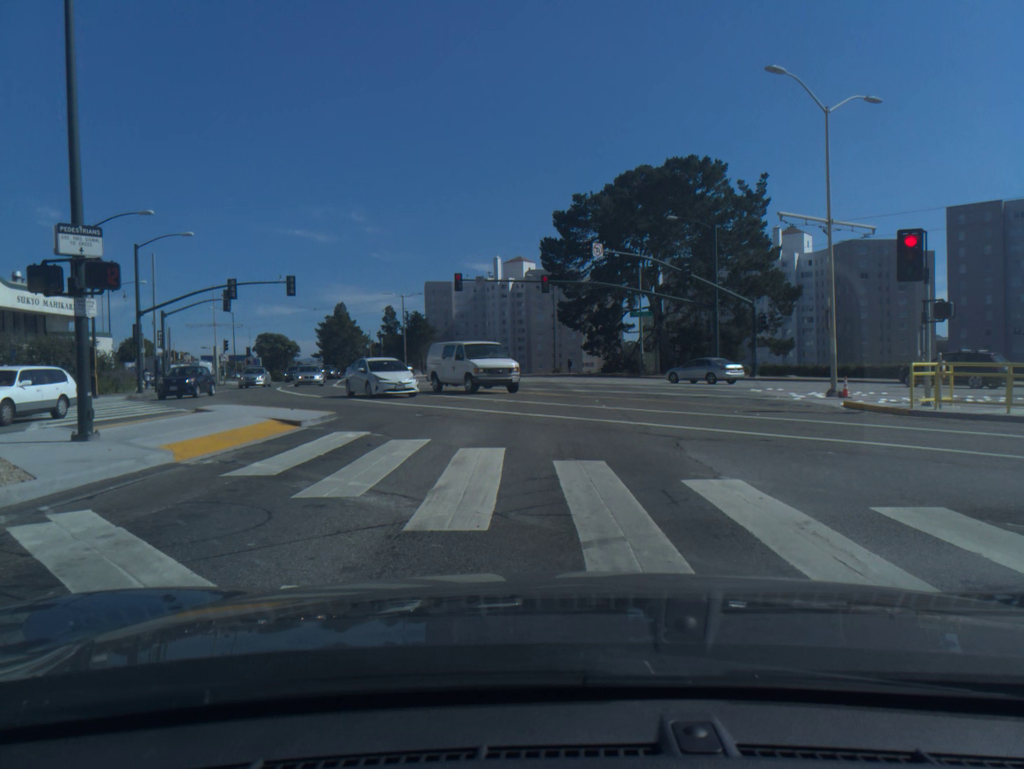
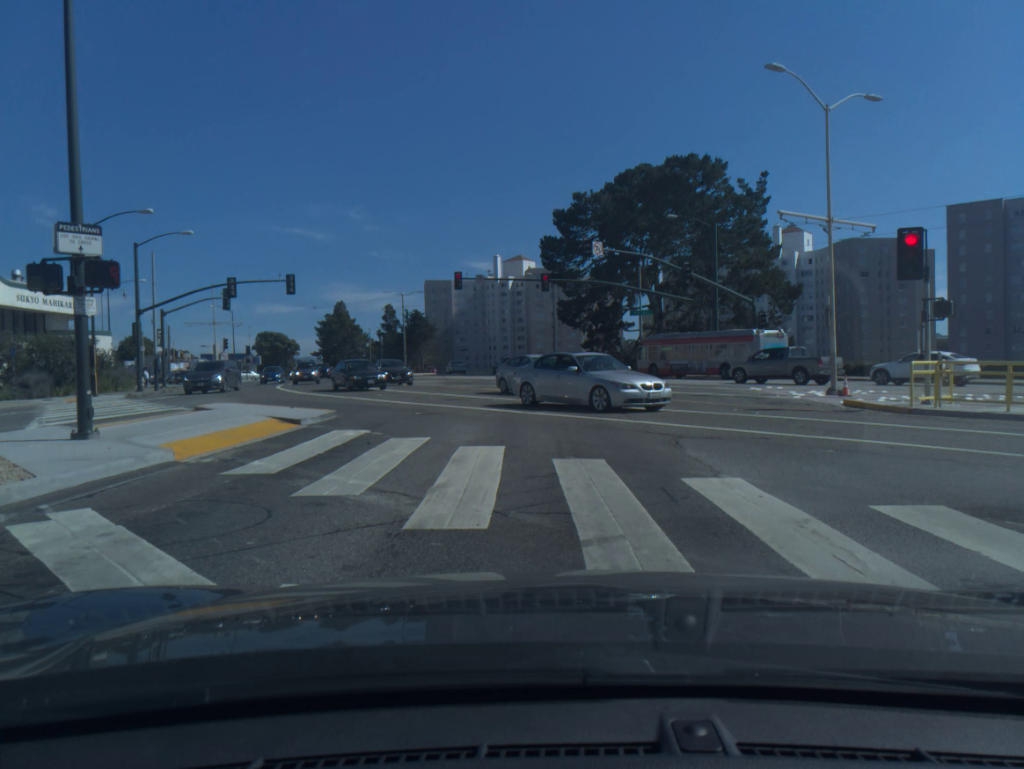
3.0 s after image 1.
(0.0, 0.0) m; 0°
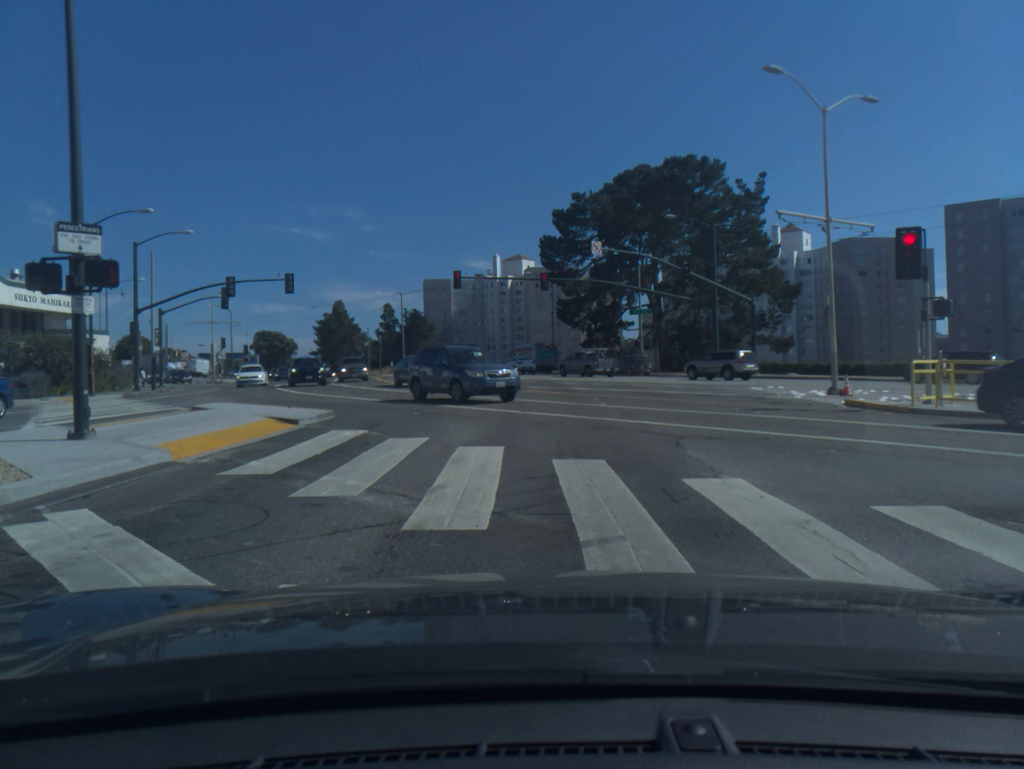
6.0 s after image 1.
(0.0, 0.0) m; 0°
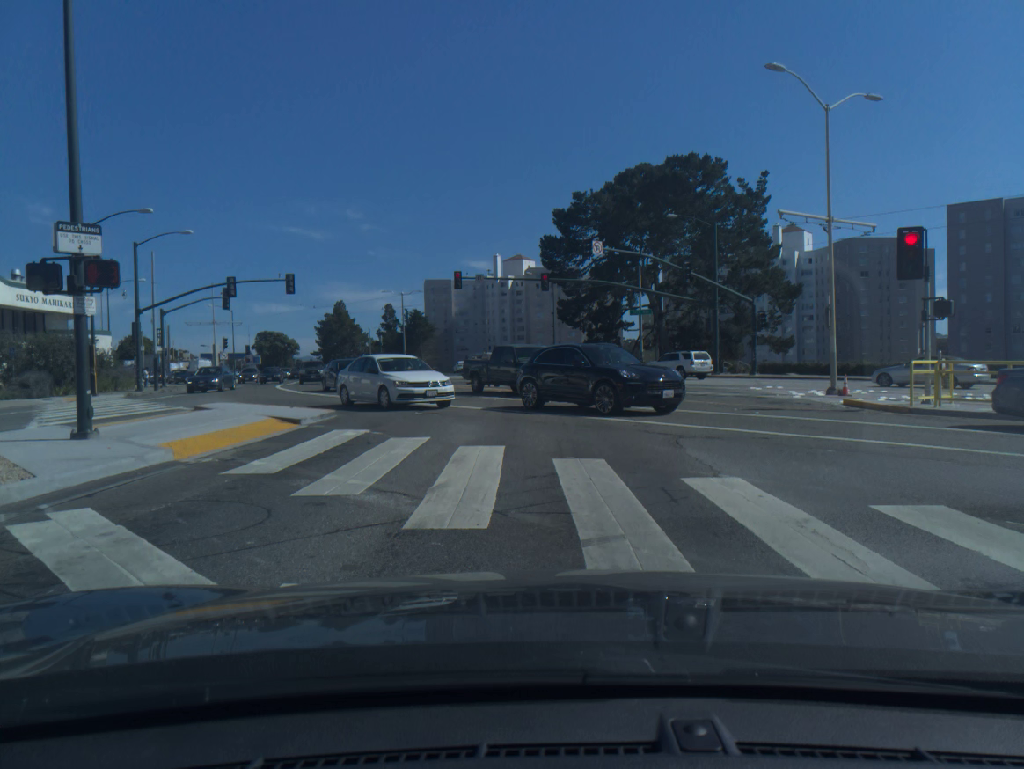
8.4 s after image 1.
(0.0, 0.0) m; 0°
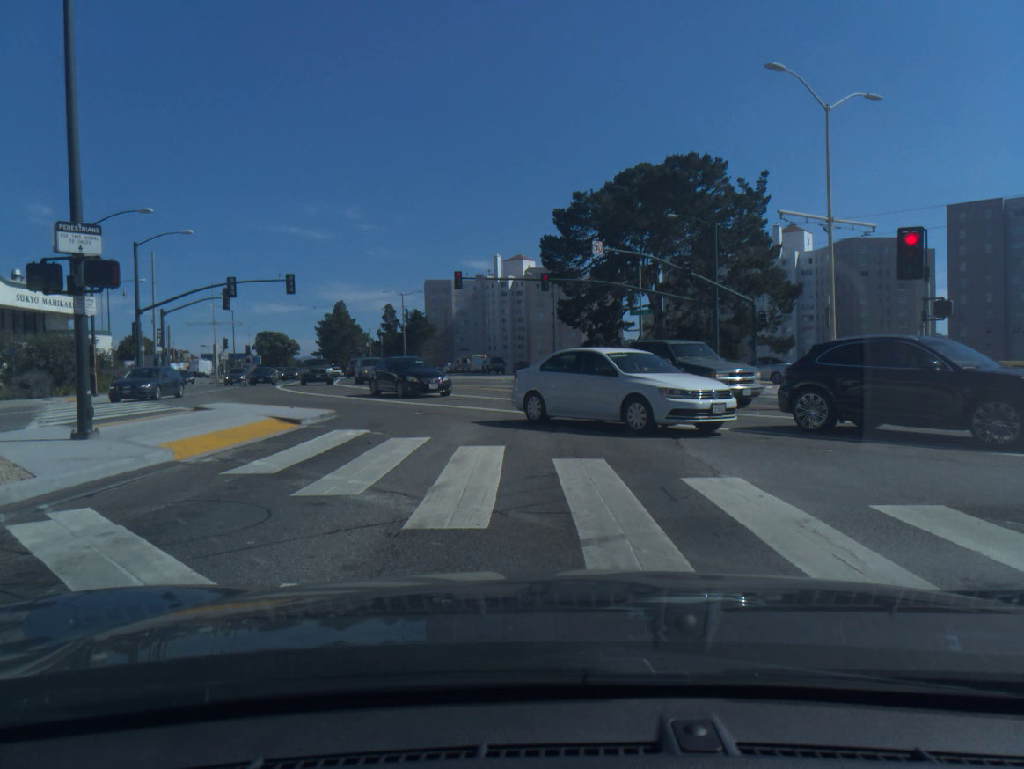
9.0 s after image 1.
(0.0, 0.0) m; 0°
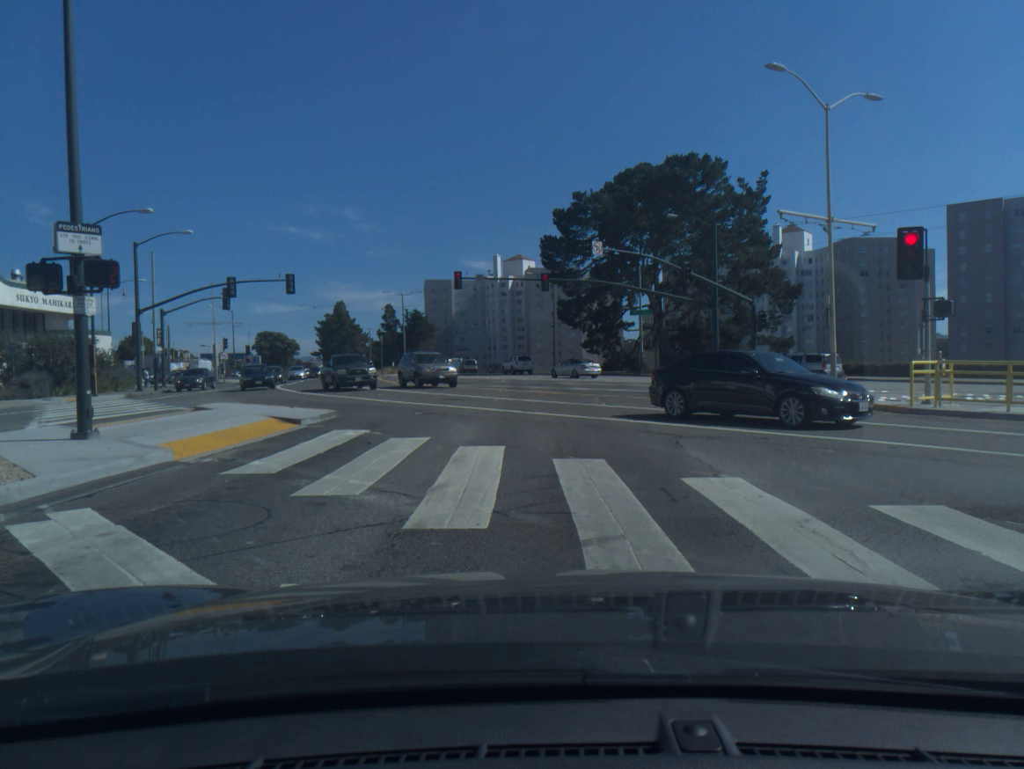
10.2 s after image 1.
(0.0, 0.0) m; 0°
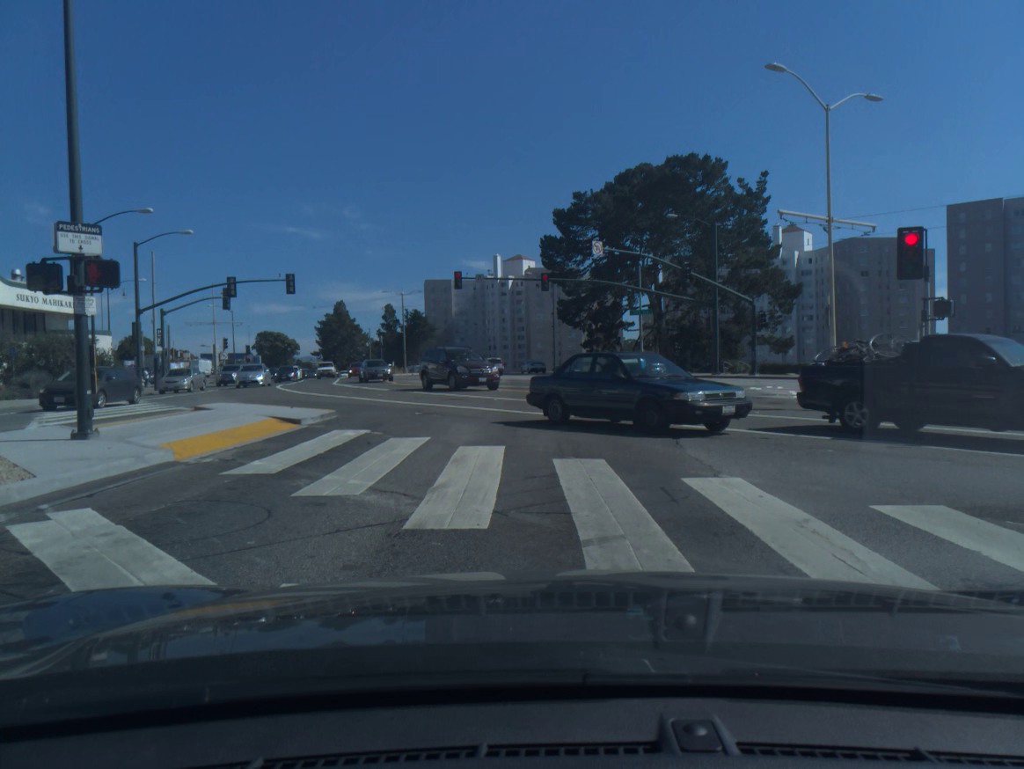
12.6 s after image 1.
(0.0, 0.0) m; 0°
